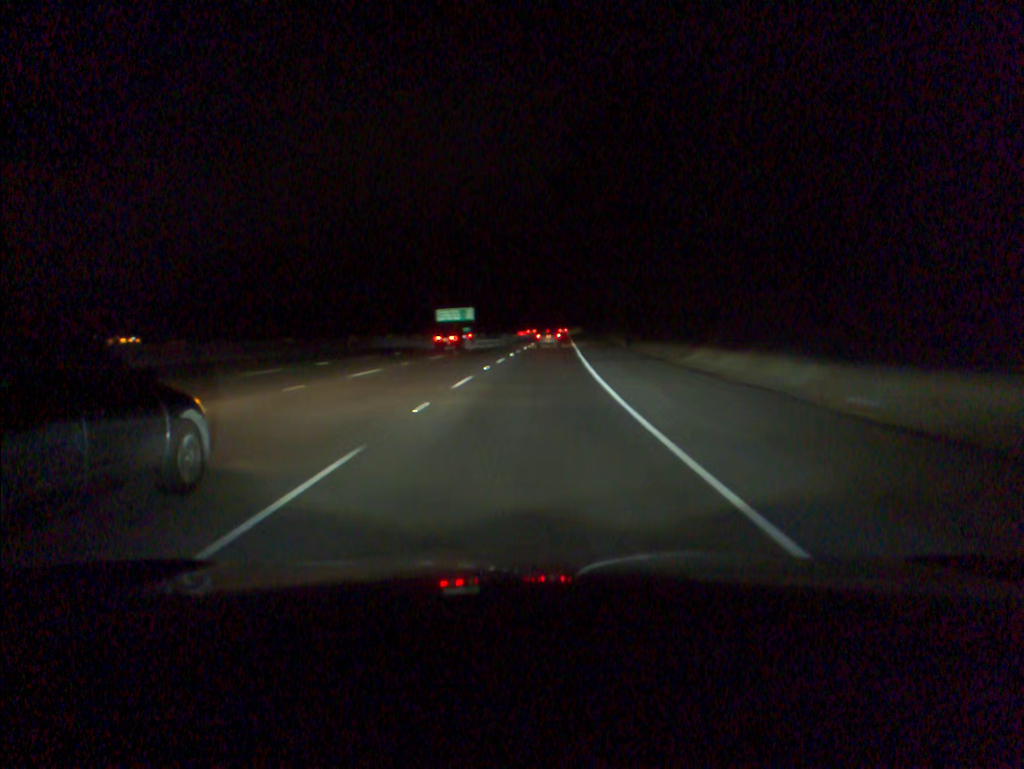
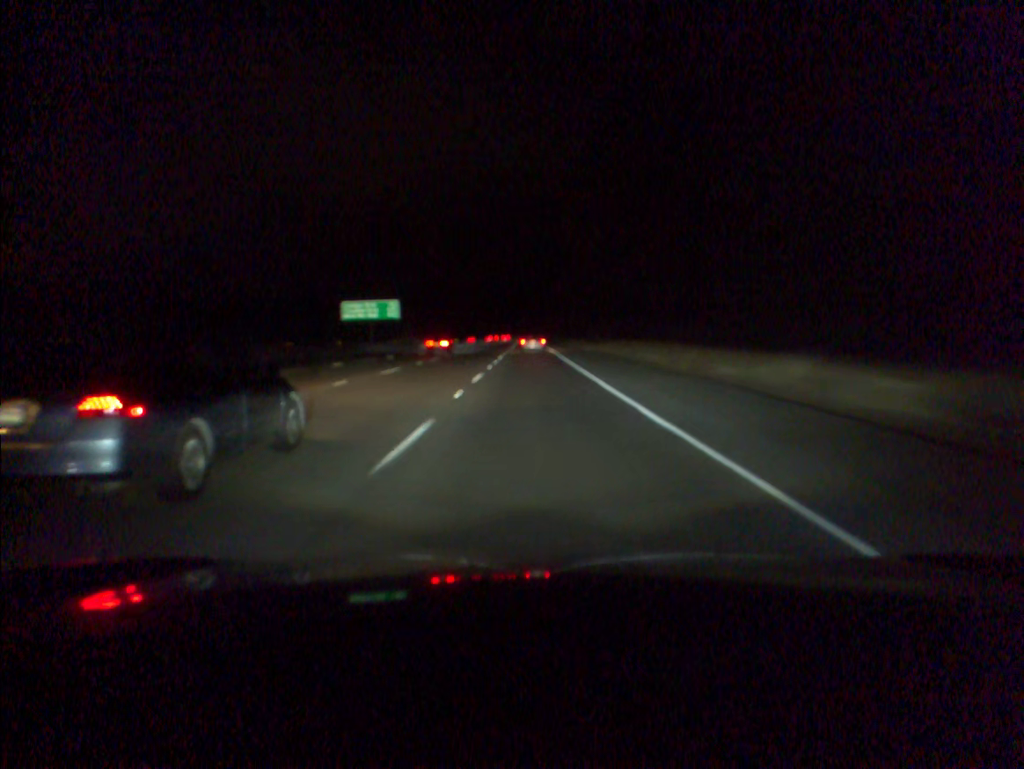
(+1.5, +54.7) m; +3°
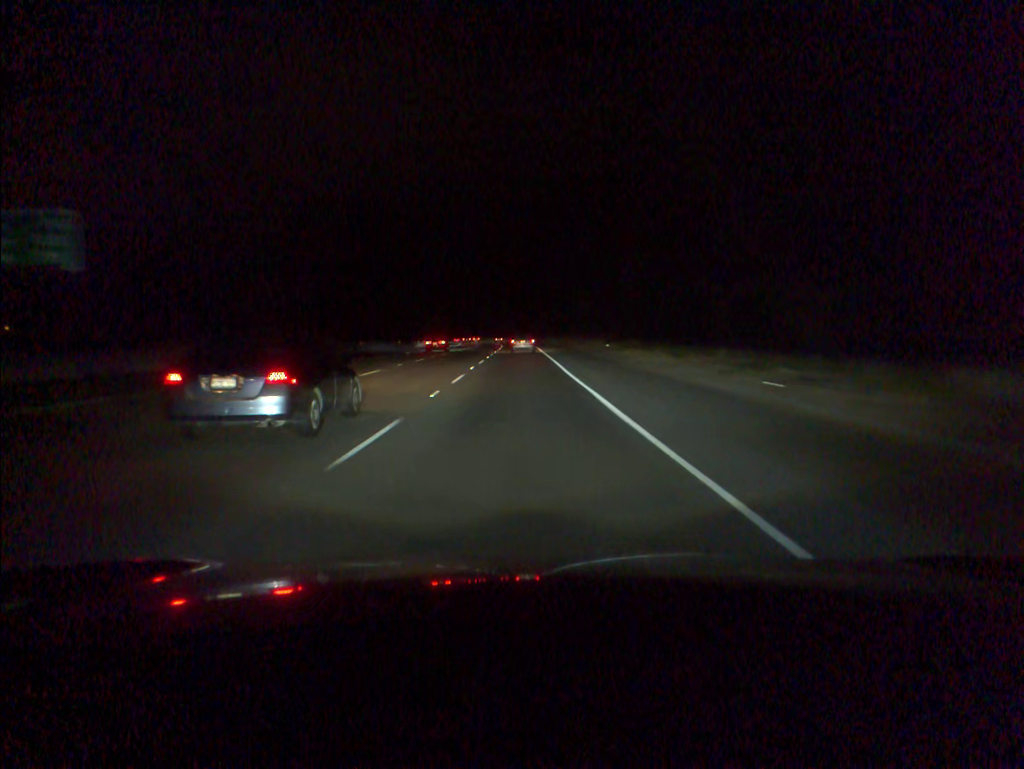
(+0.7, +72.3) m; 0°
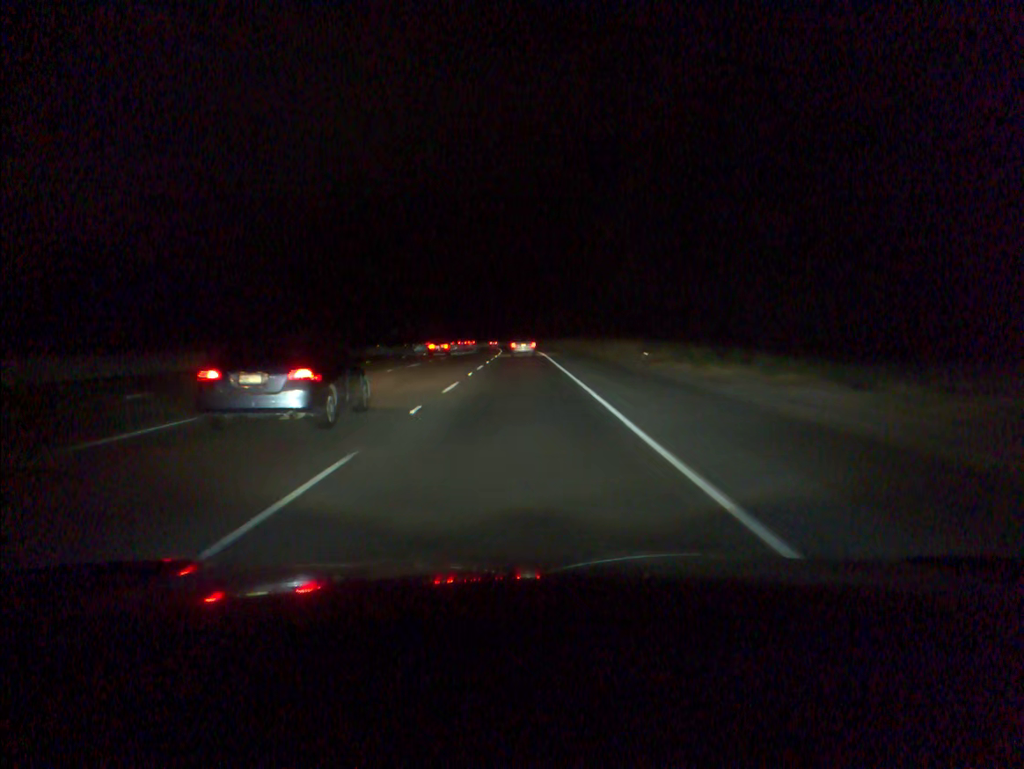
(0.0, +18.1) m; 0°
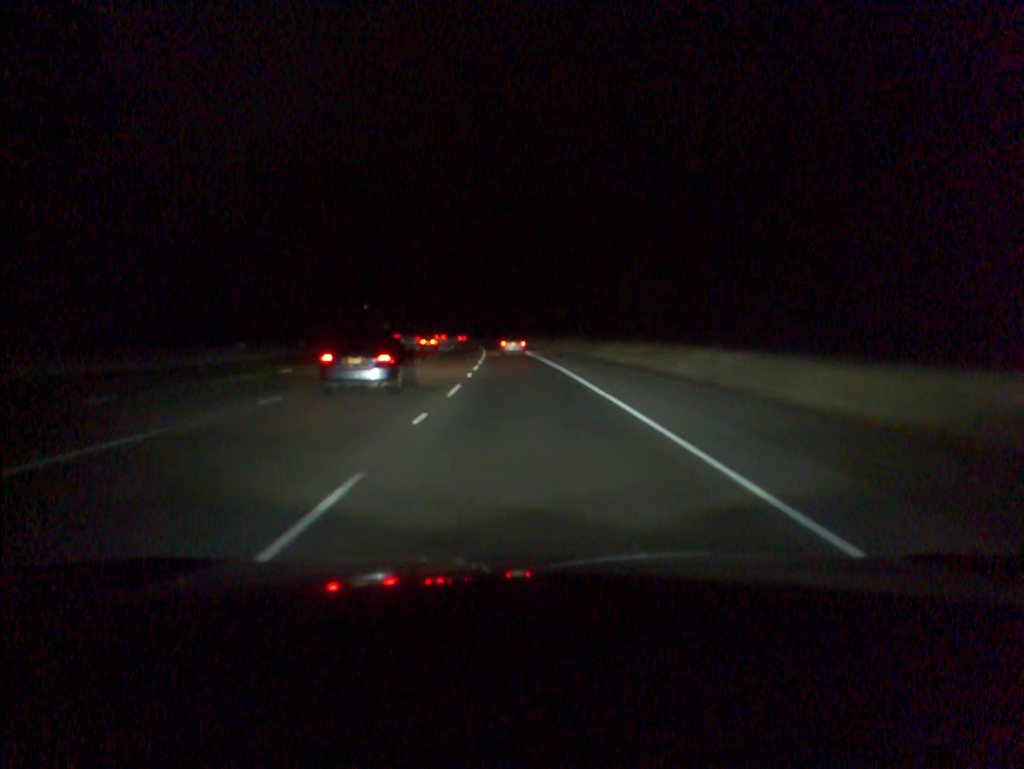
(-0.8, +90.2) m; -1°
